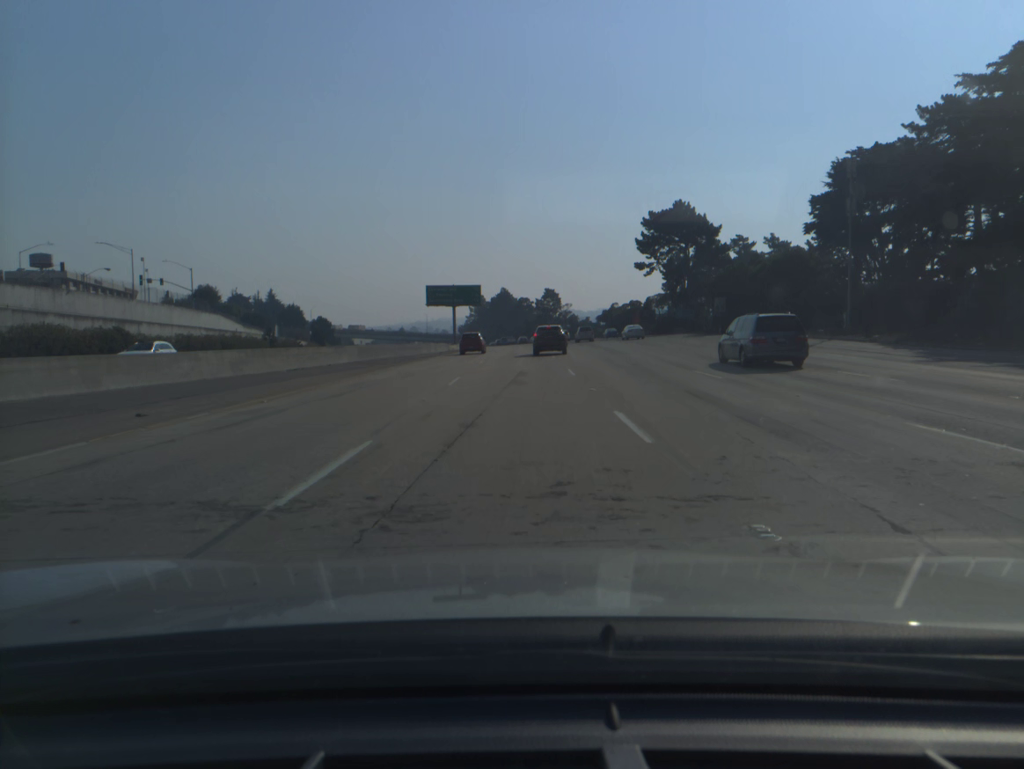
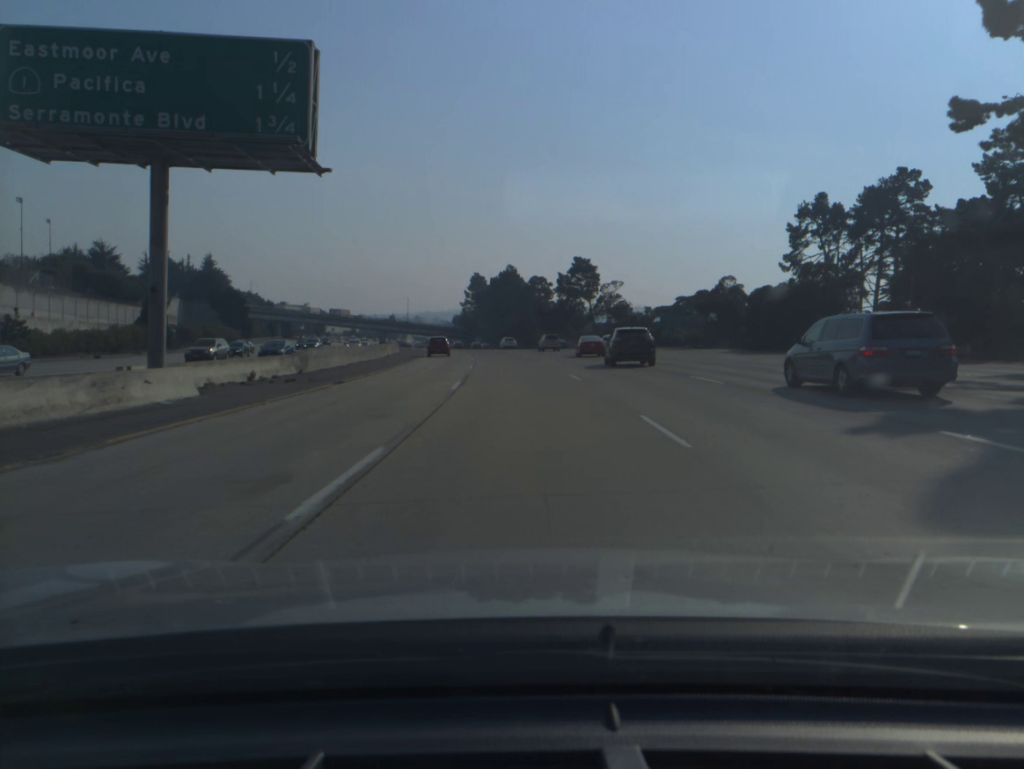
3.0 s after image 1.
(0.0, +87.6) m; -1°
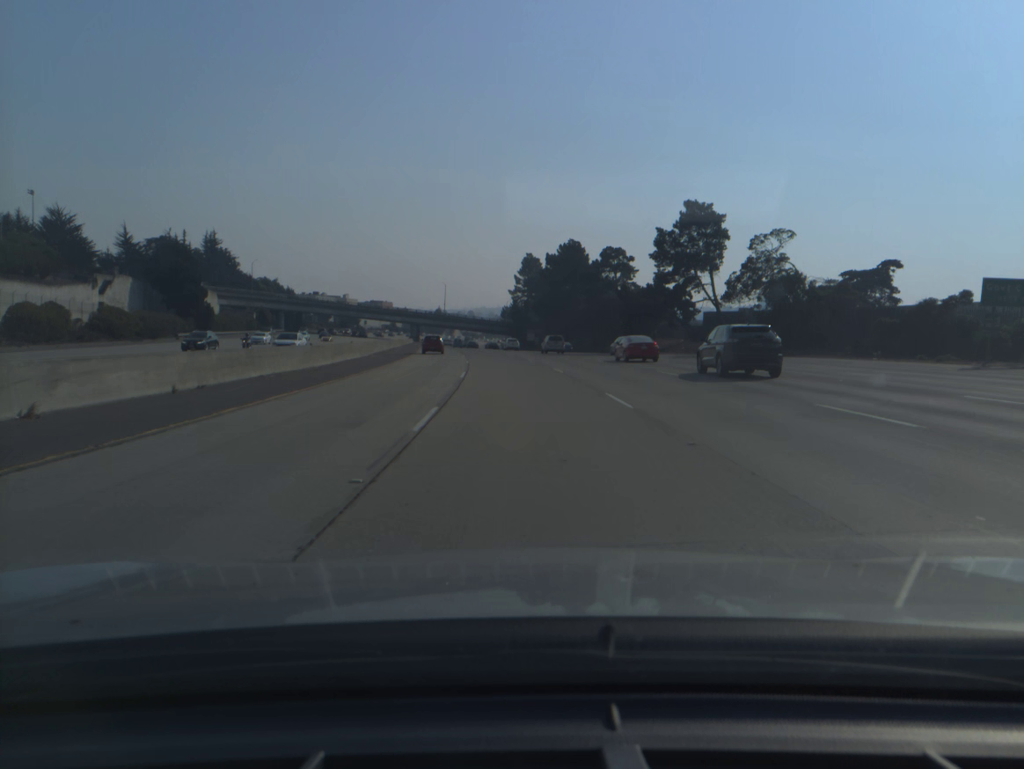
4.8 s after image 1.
(-1.9, +53.3) m; -4°
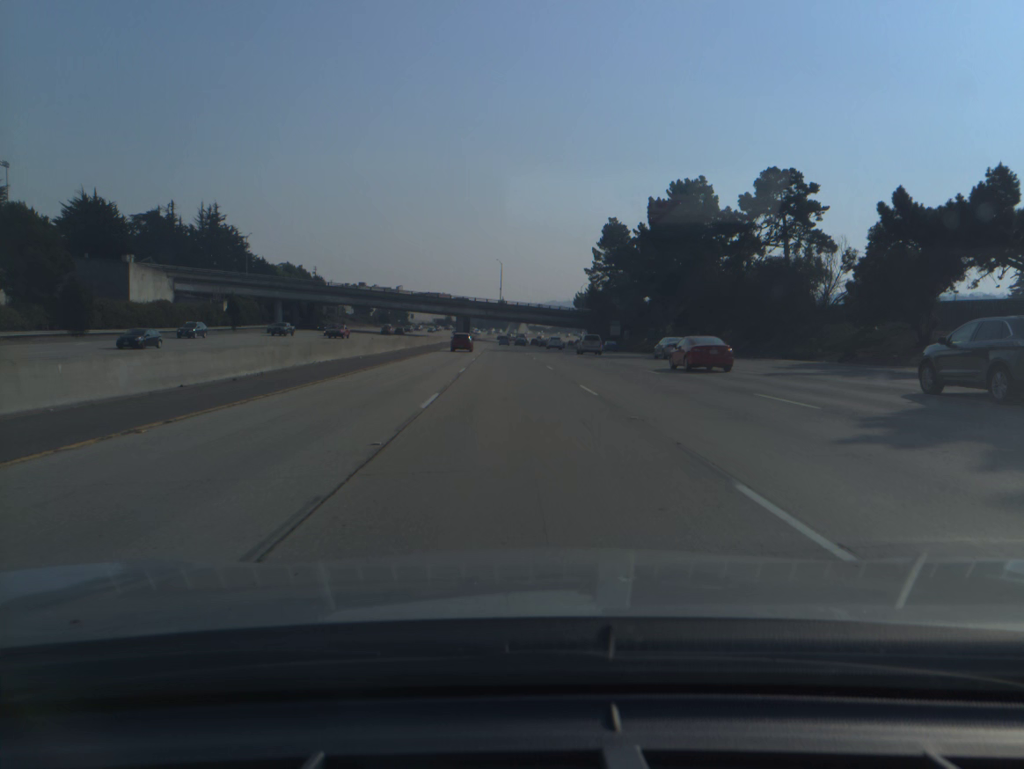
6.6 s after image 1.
(-2.2, +54.9) m; -5°
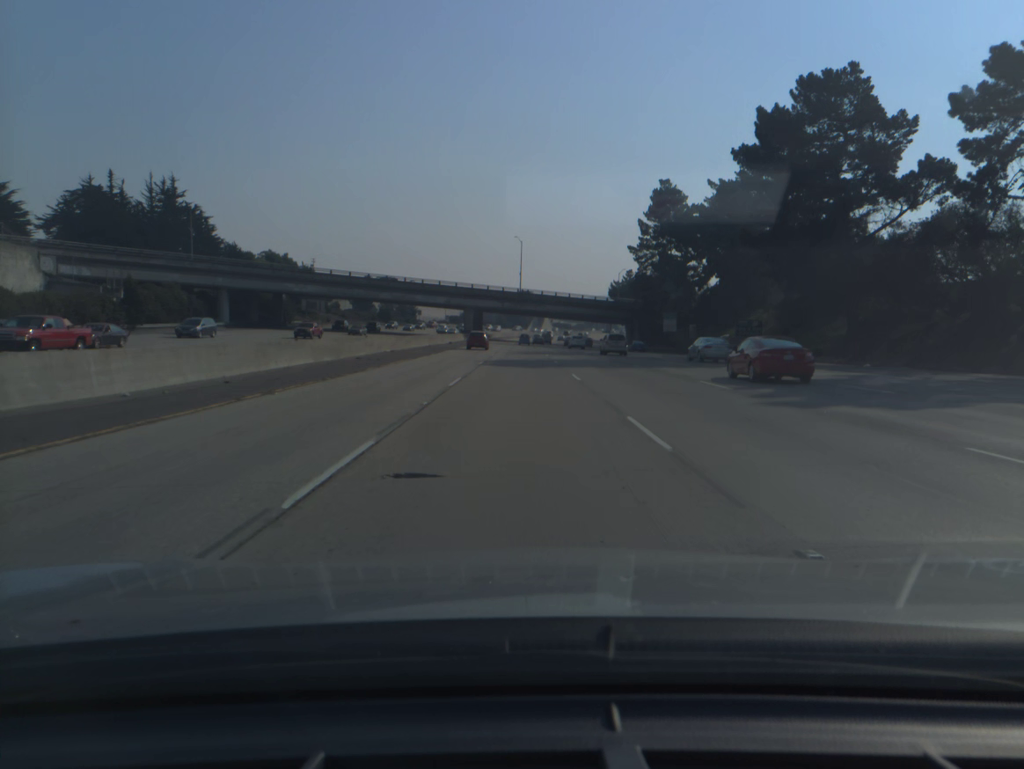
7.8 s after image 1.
(-0.7, +37.6) m; -2°
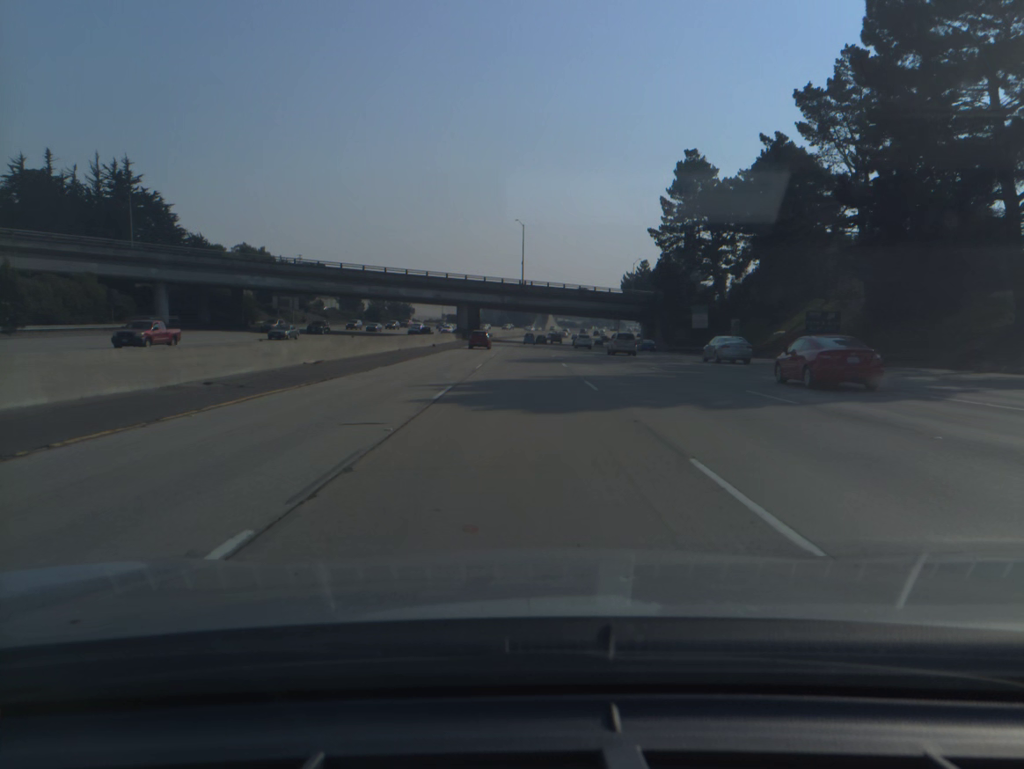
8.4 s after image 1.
(0.0, +19.1) m; 0°
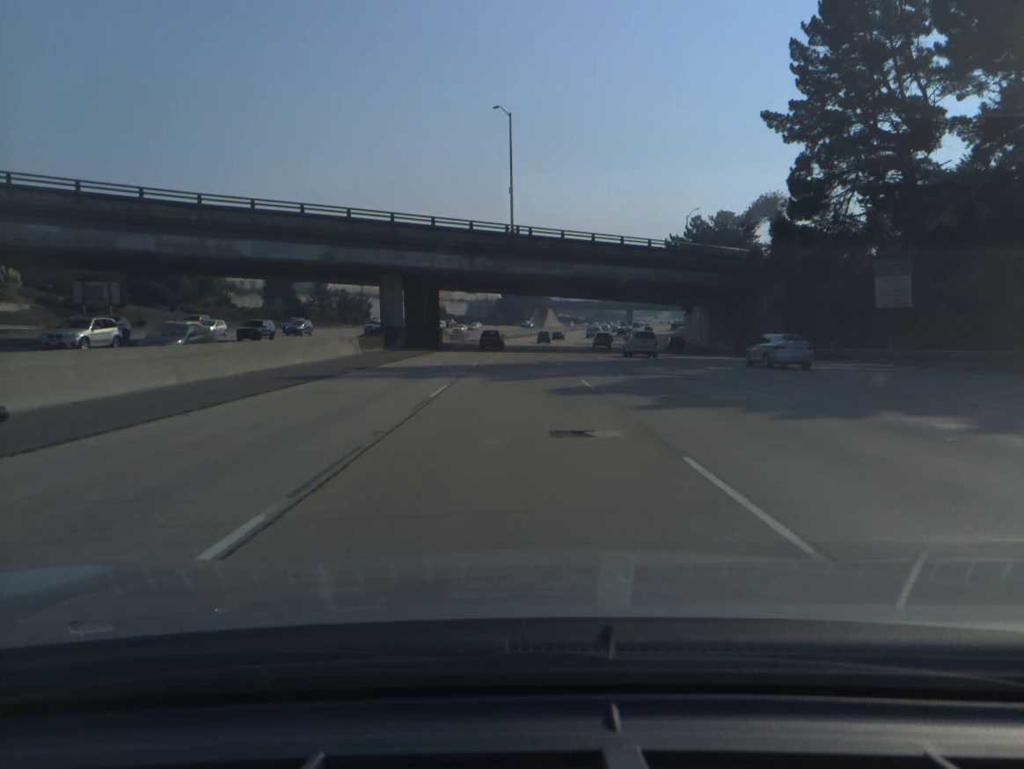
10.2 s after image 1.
(+0.1, +58.3) m; 0°
